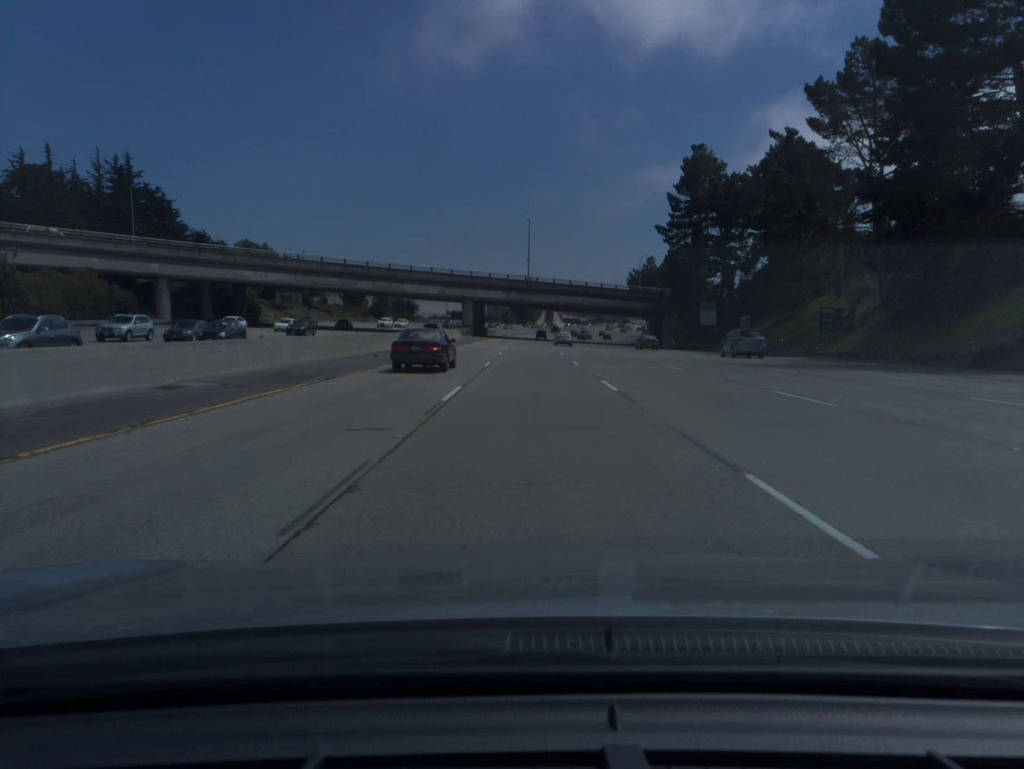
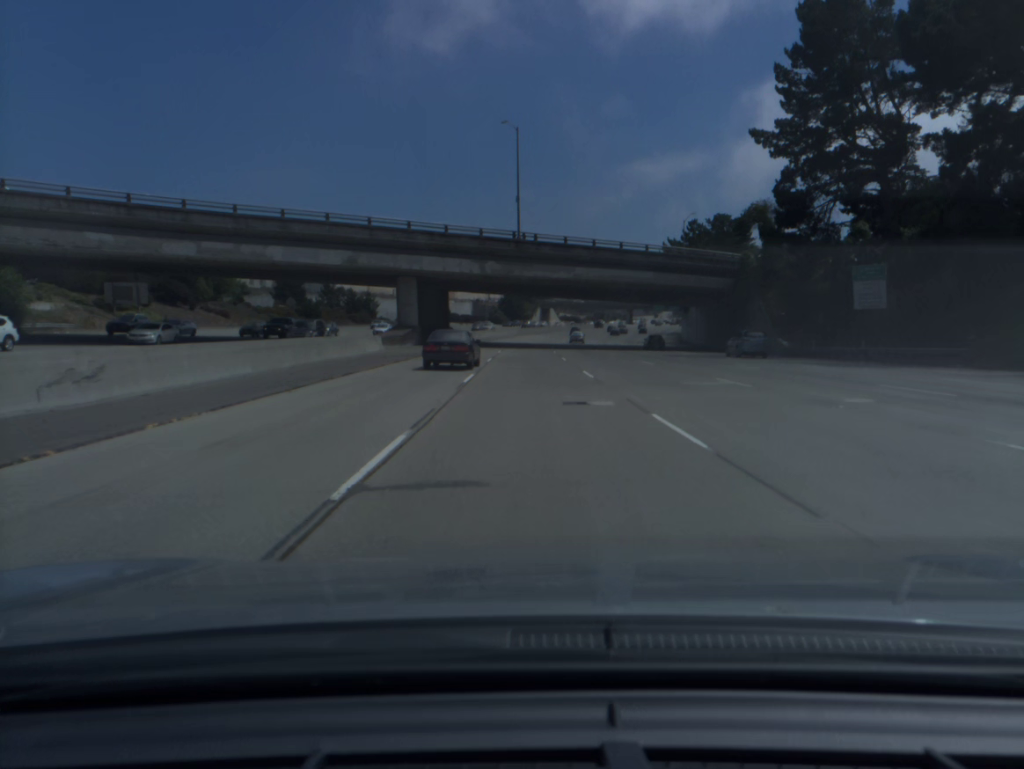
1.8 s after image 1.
(+0.3, +52.9) m; +1°
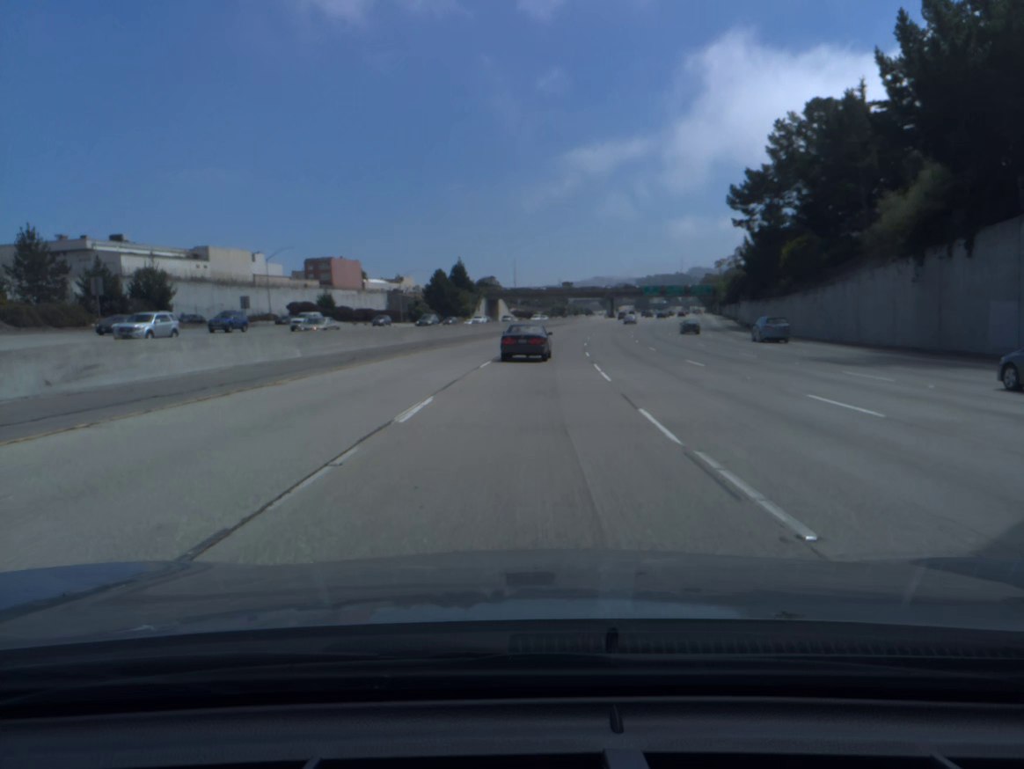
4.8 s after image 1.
(+1.5, +87.2) m; +4°
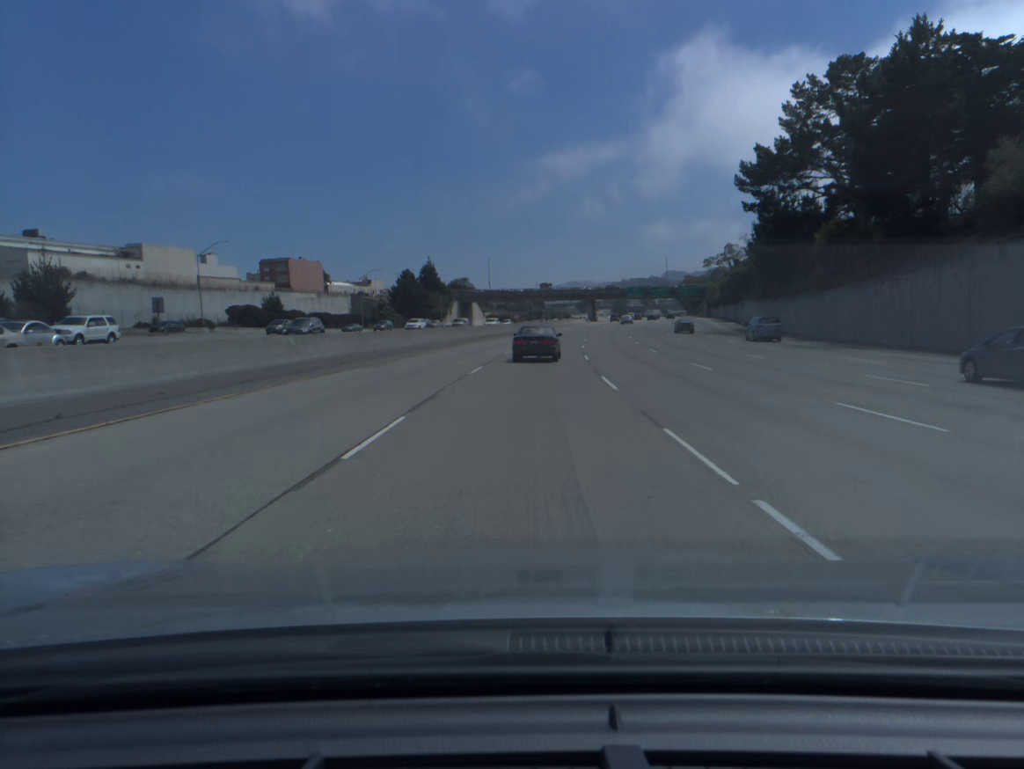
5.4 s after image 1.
(+0.3, +17.1) m; +2°
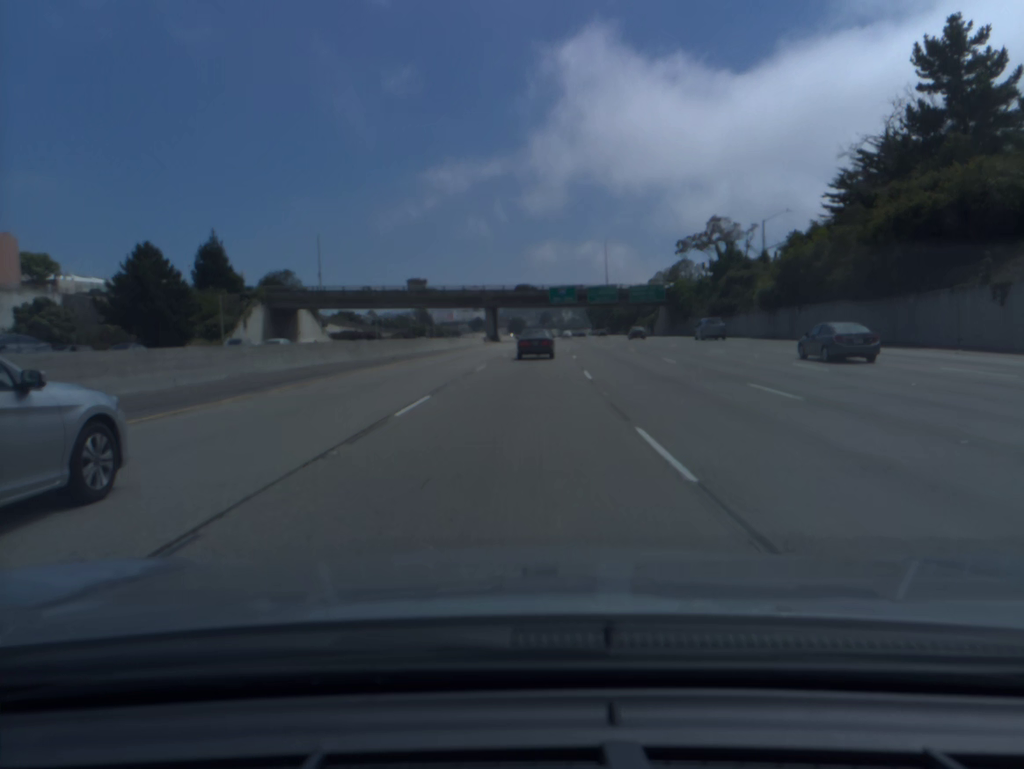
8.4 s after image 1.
(+5.9, +83.0) m; +8°
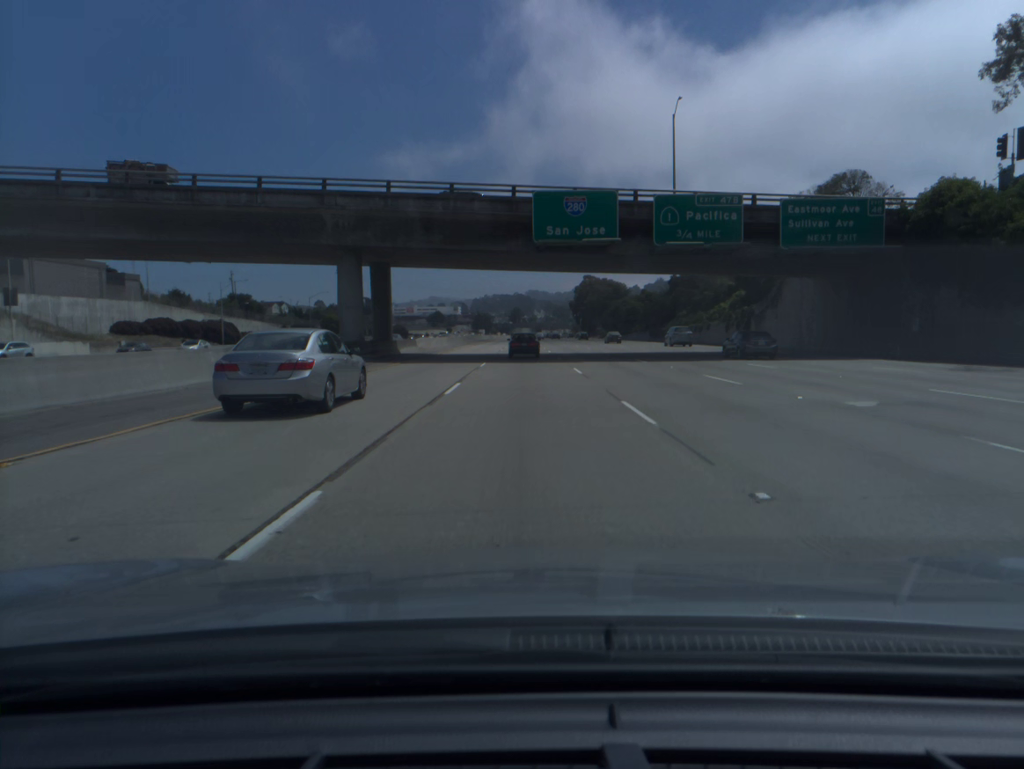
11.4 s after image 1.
(+2.3, +82.9) m; +2°
